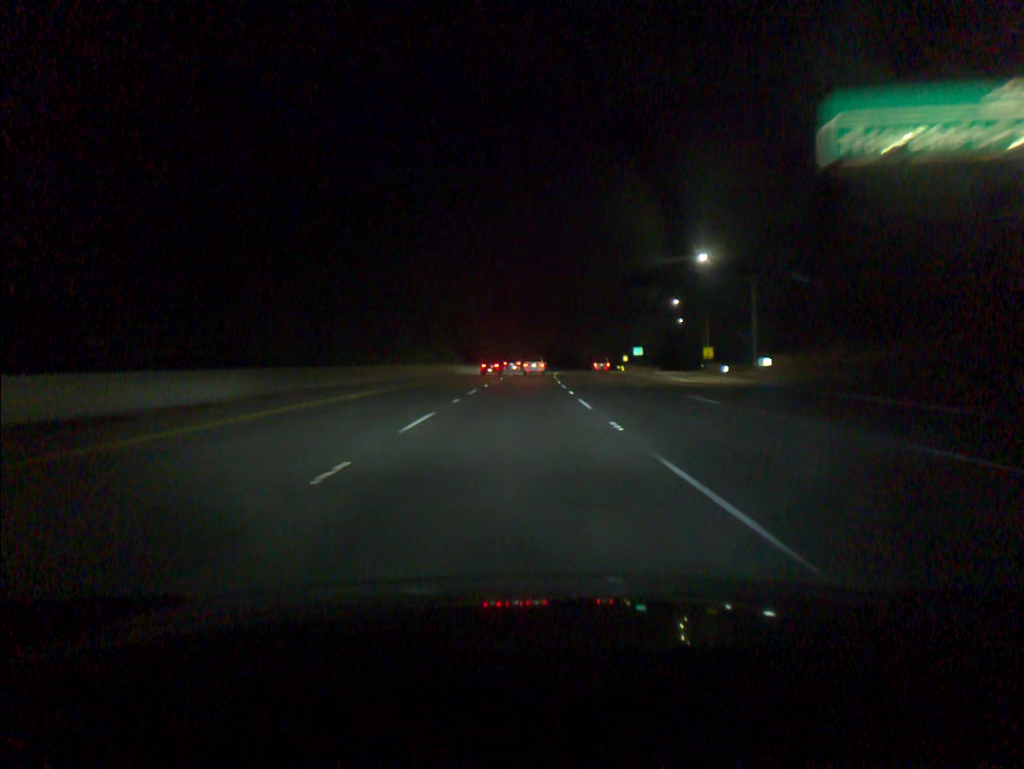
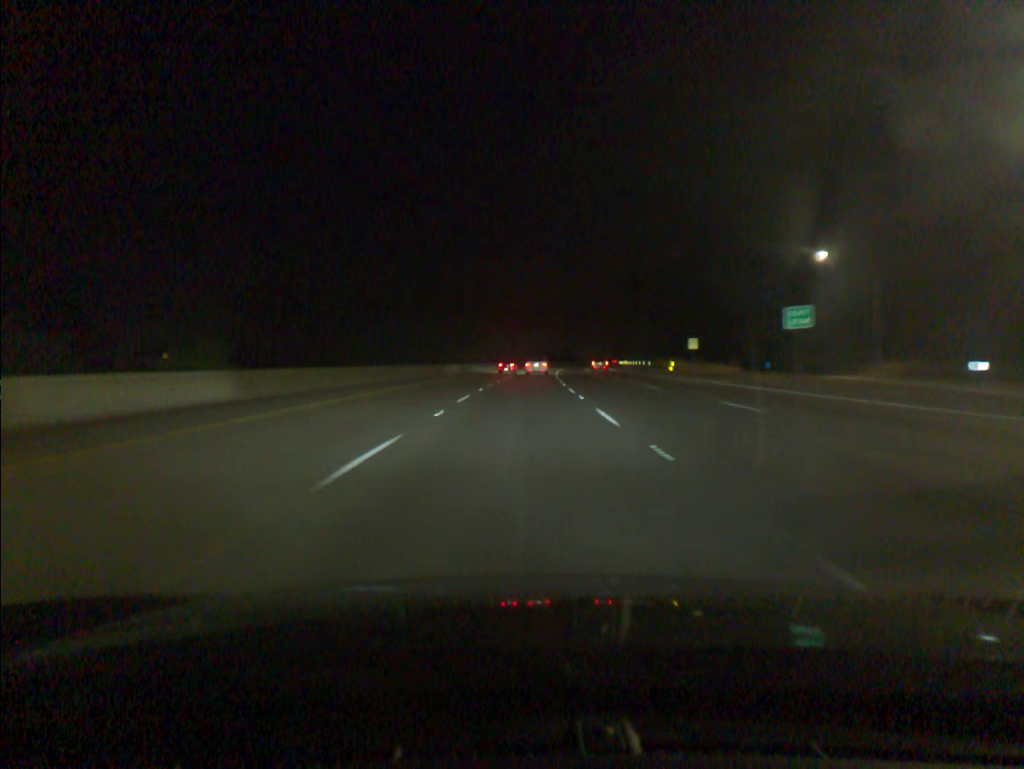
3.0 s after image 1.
(+2.6, +92.2) m; +3°
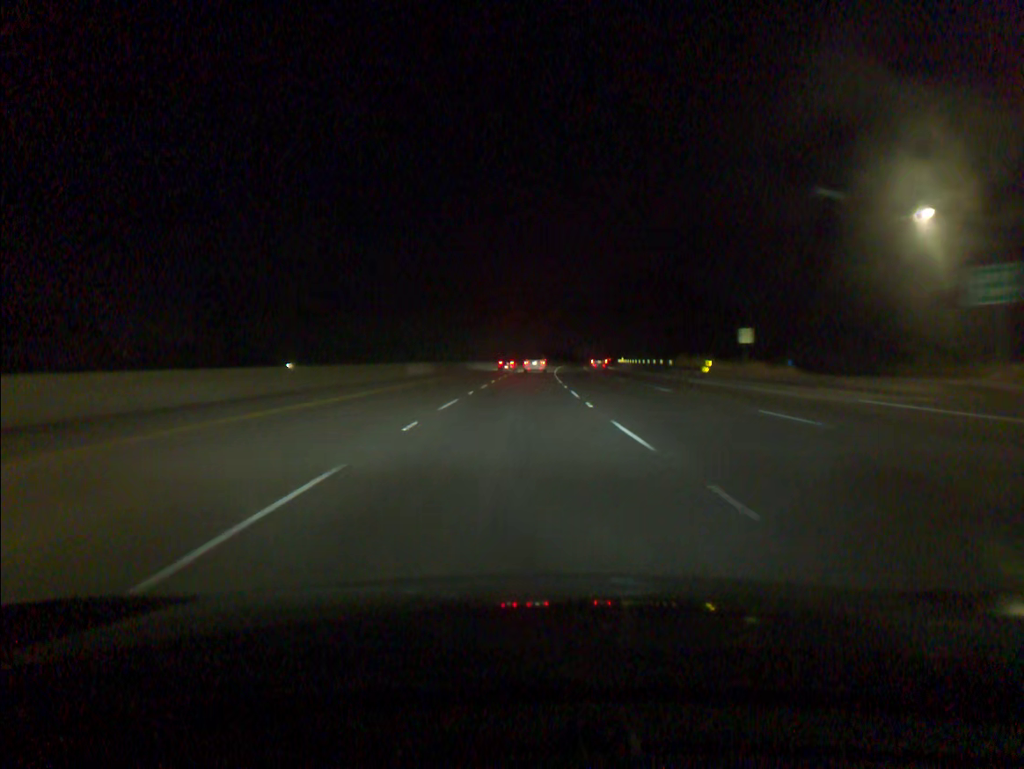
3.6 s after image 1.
(+0.1, +18.5) m; +1°
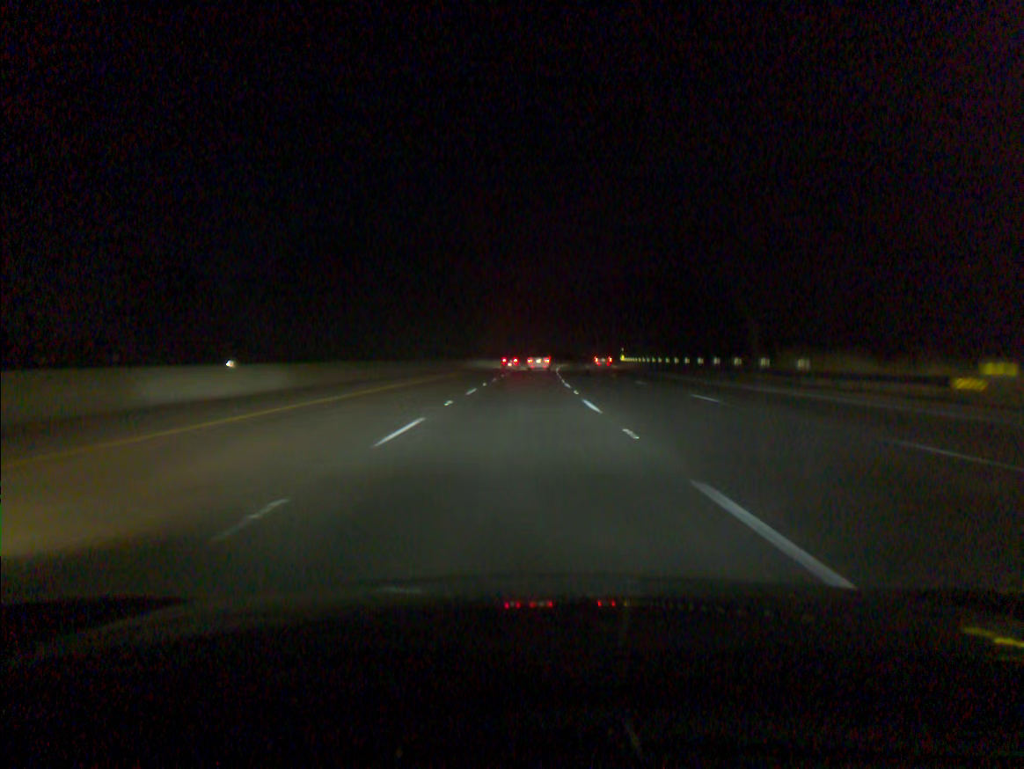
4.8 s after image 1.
(+0.4, +37.0) m; +1°
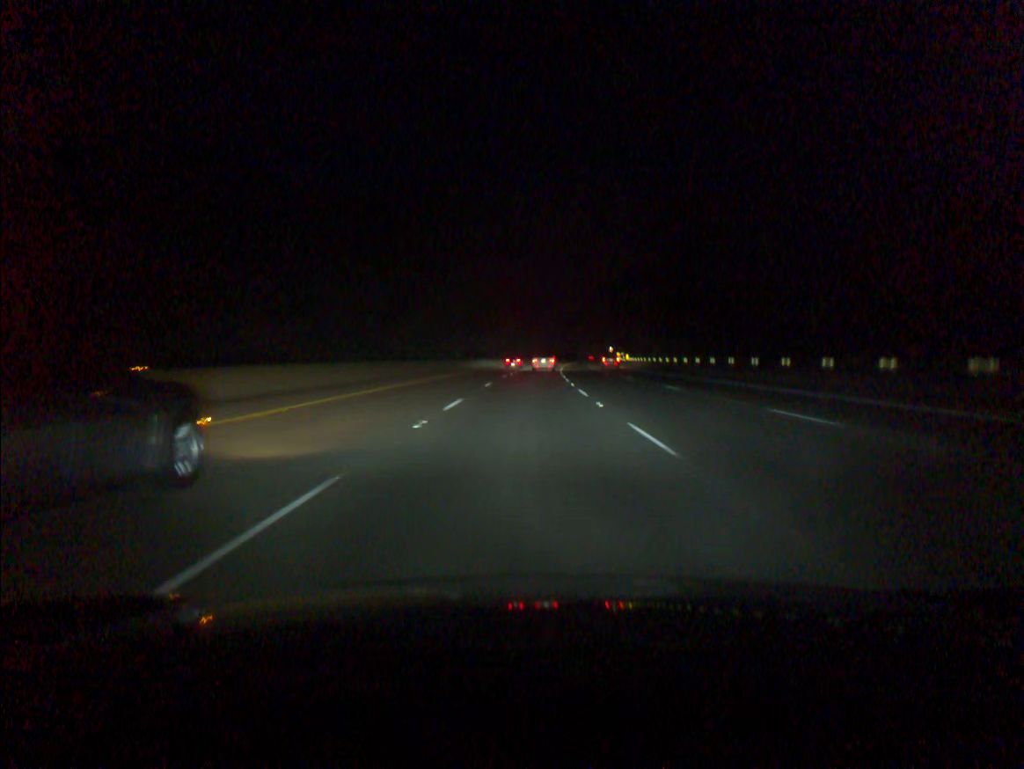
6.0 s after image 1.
(+0.4, +37.0) m; +1°
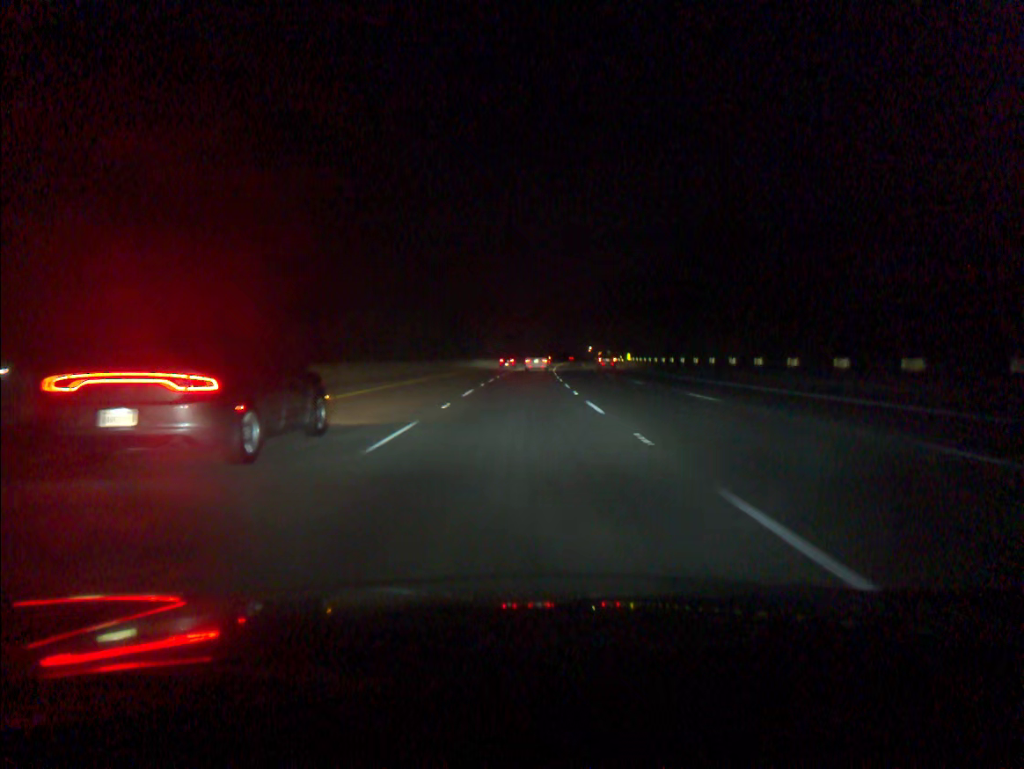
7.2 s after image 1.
(+0.6, +36.8) m; +2°
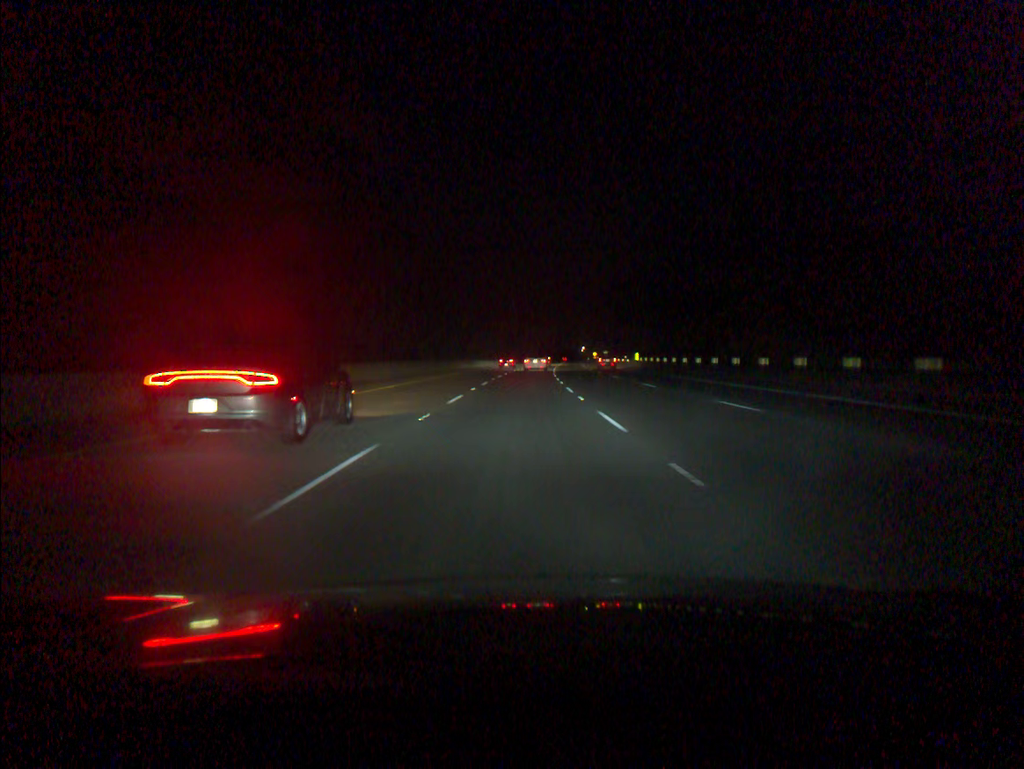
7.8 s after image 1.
(+0.1, +18.4) m; +1°
